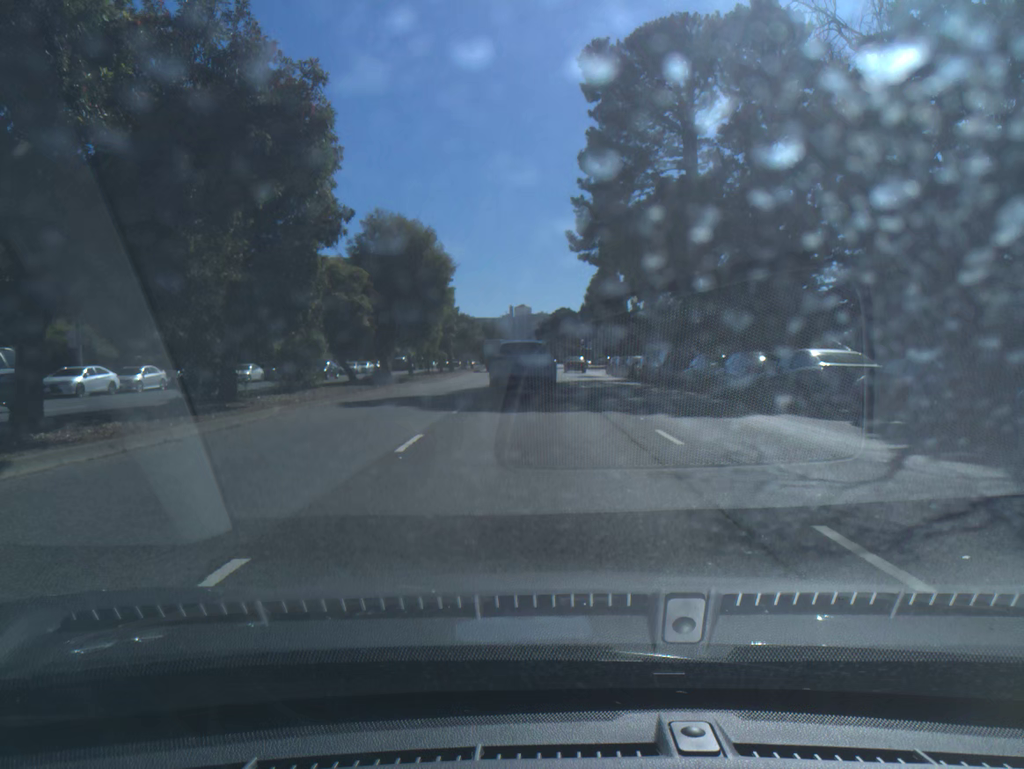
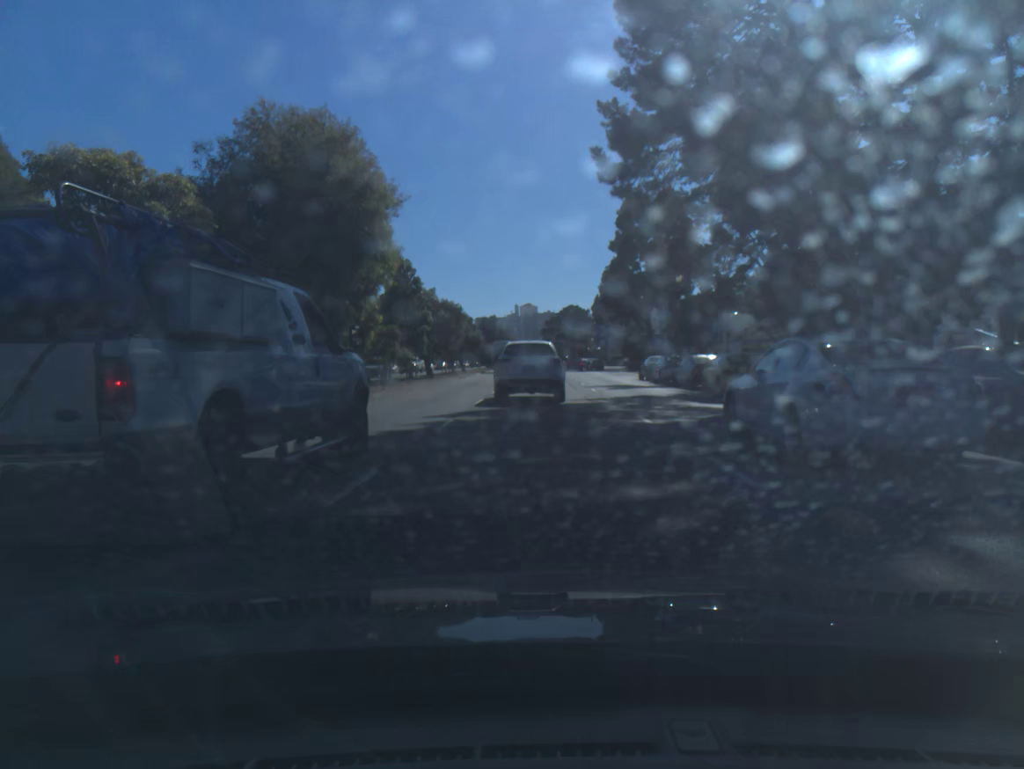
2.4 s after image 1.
(-0.1, +18.1) m; 0°
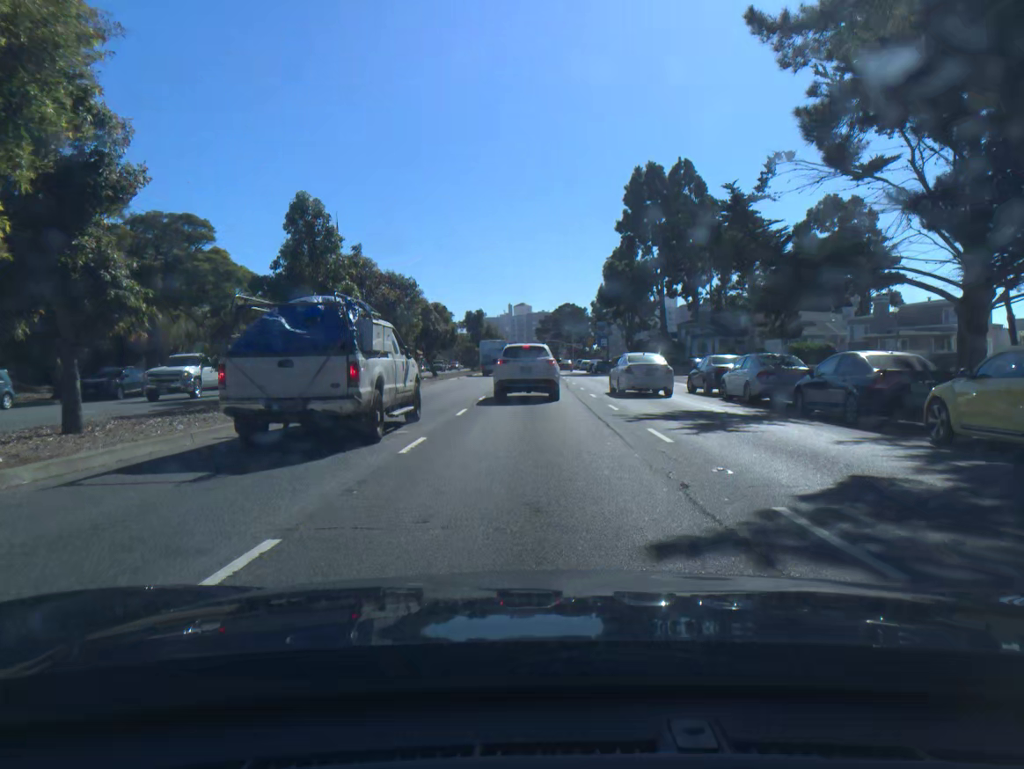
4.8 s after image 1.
(0.0, +17.7) m; 0°
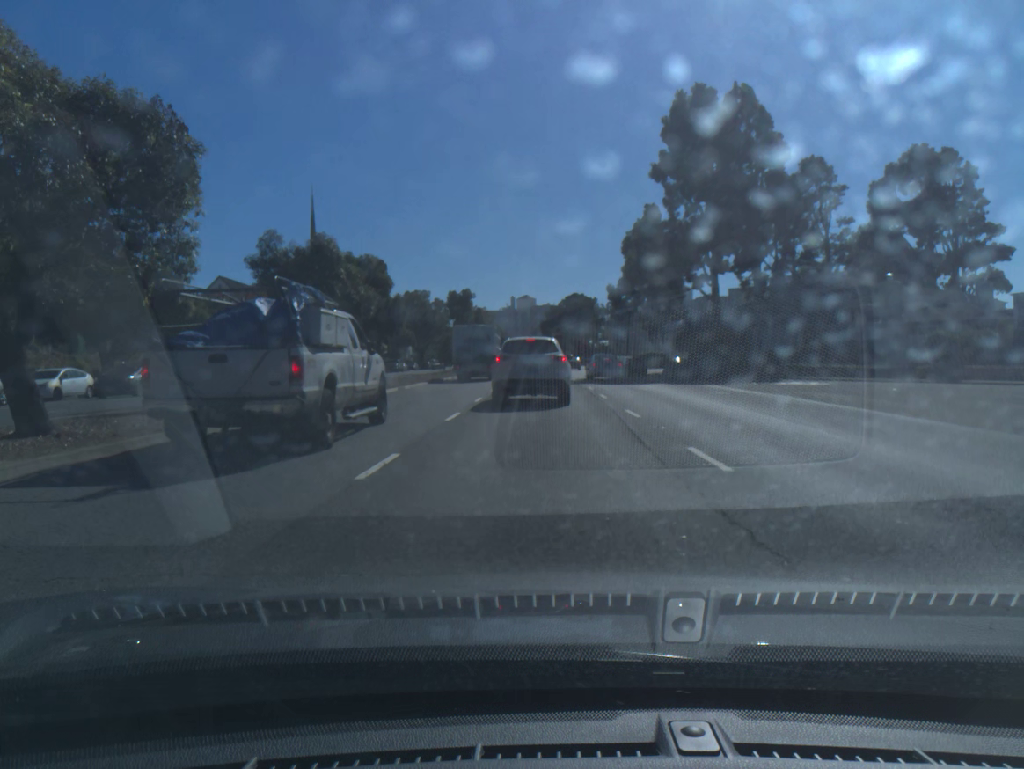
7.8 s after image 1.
(0.0, +24.1) m; 0°
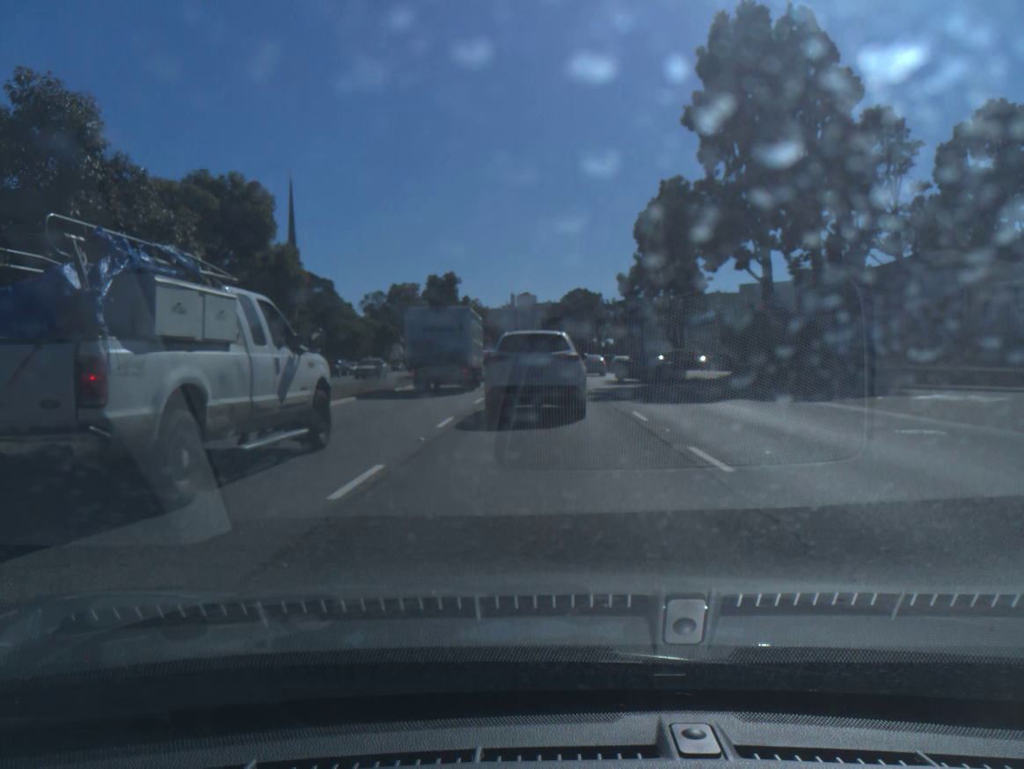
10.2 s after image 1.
(0.0, +15.1) m; 0°
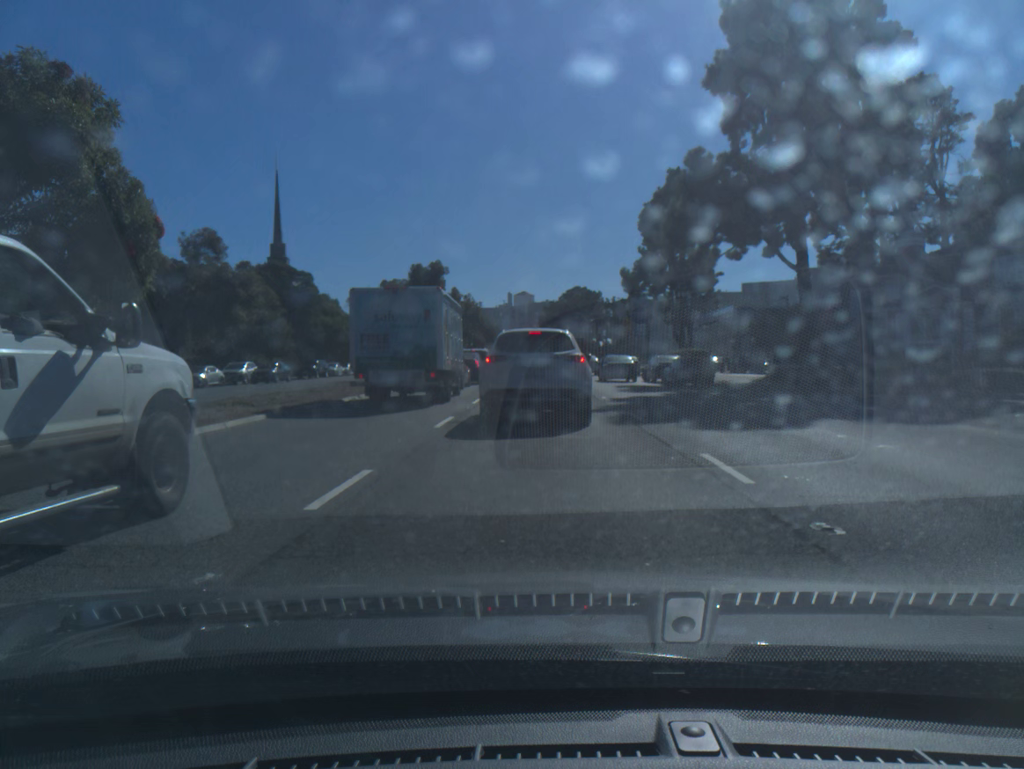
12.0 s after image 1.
(0.0, +7.6) m; -1°
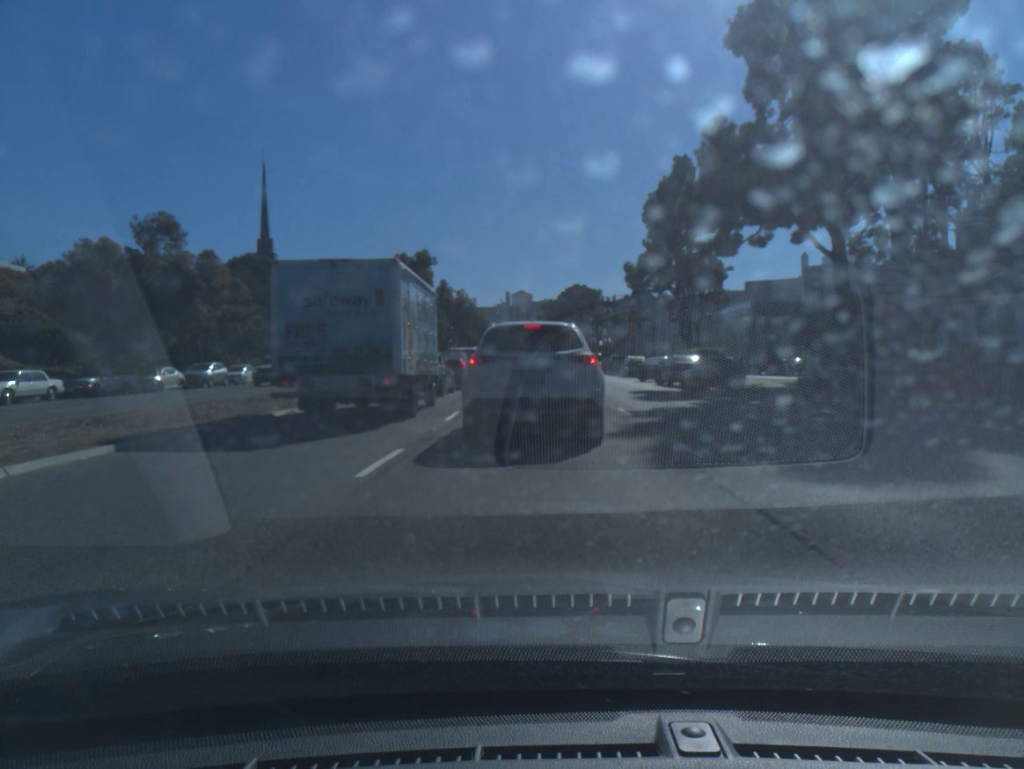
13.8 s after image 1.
(0.0, +5.7) m; 0°
